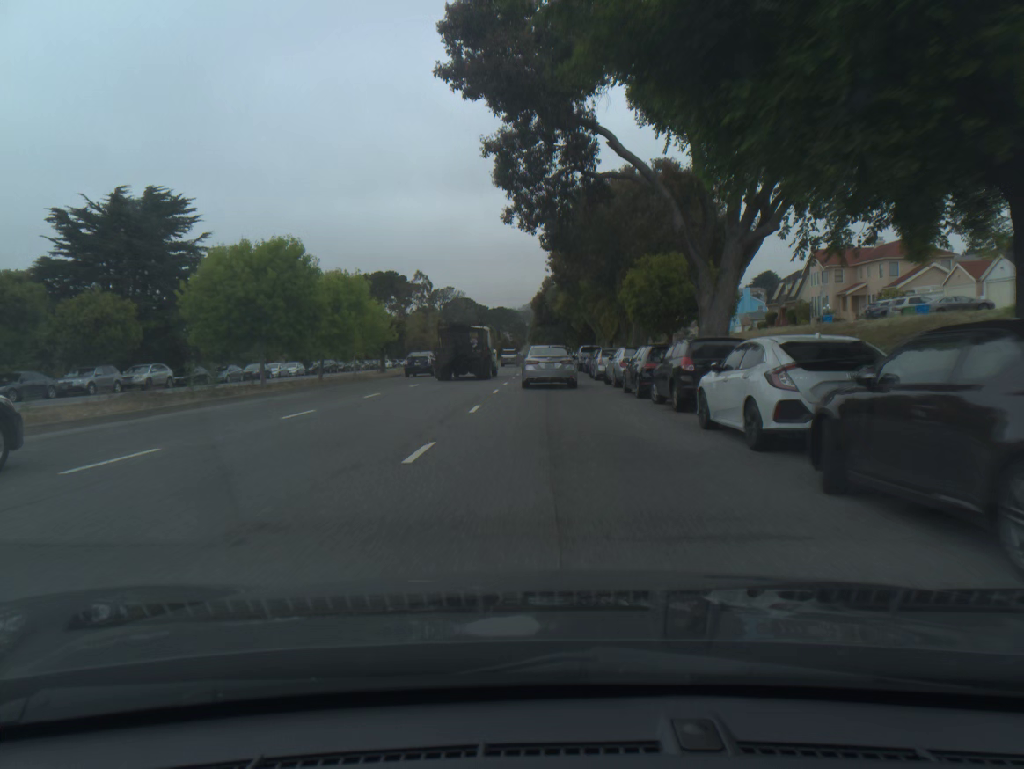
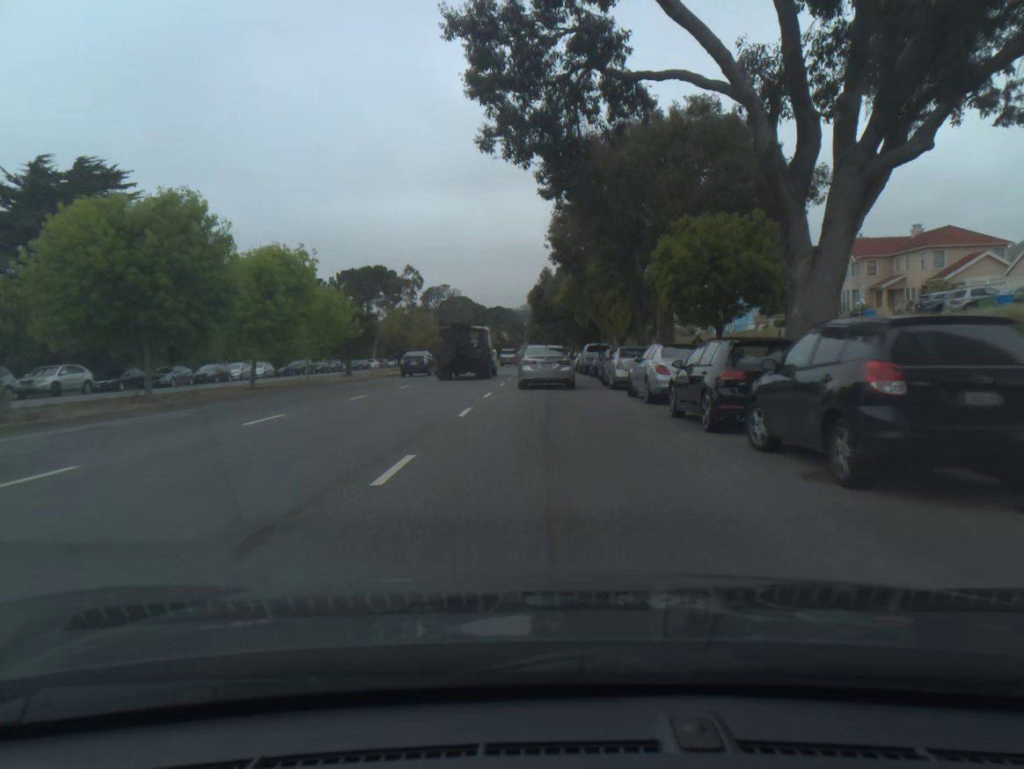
(0.0, +9.1) m; 0°
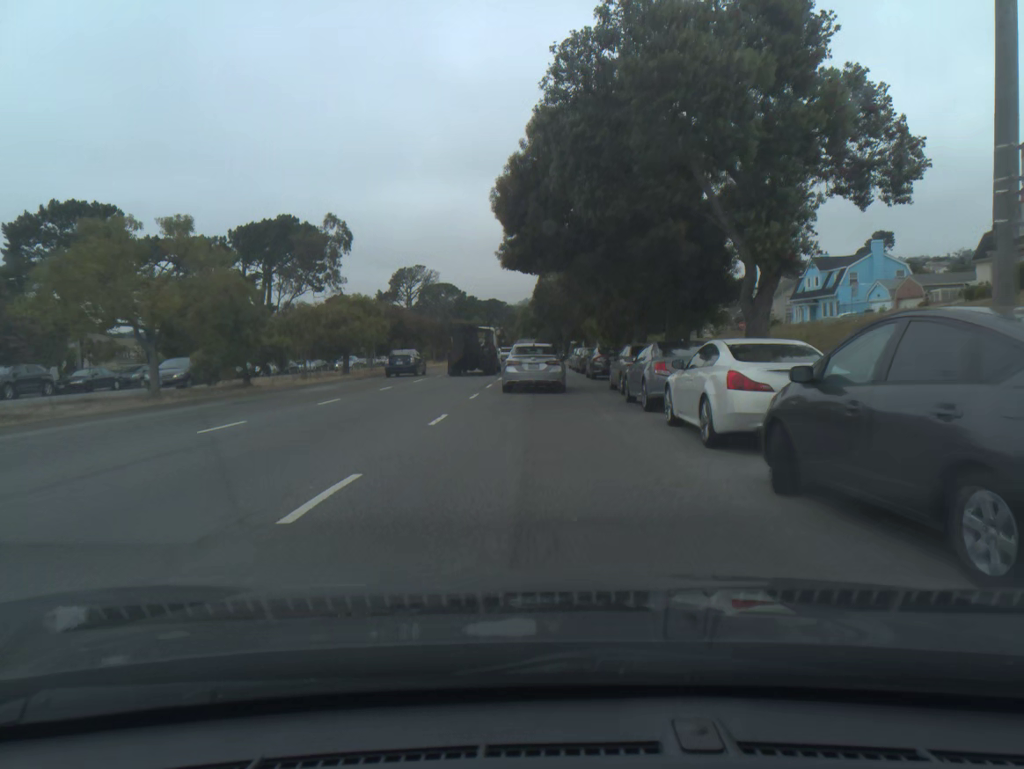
(+0.1, +45.1) m; 0°
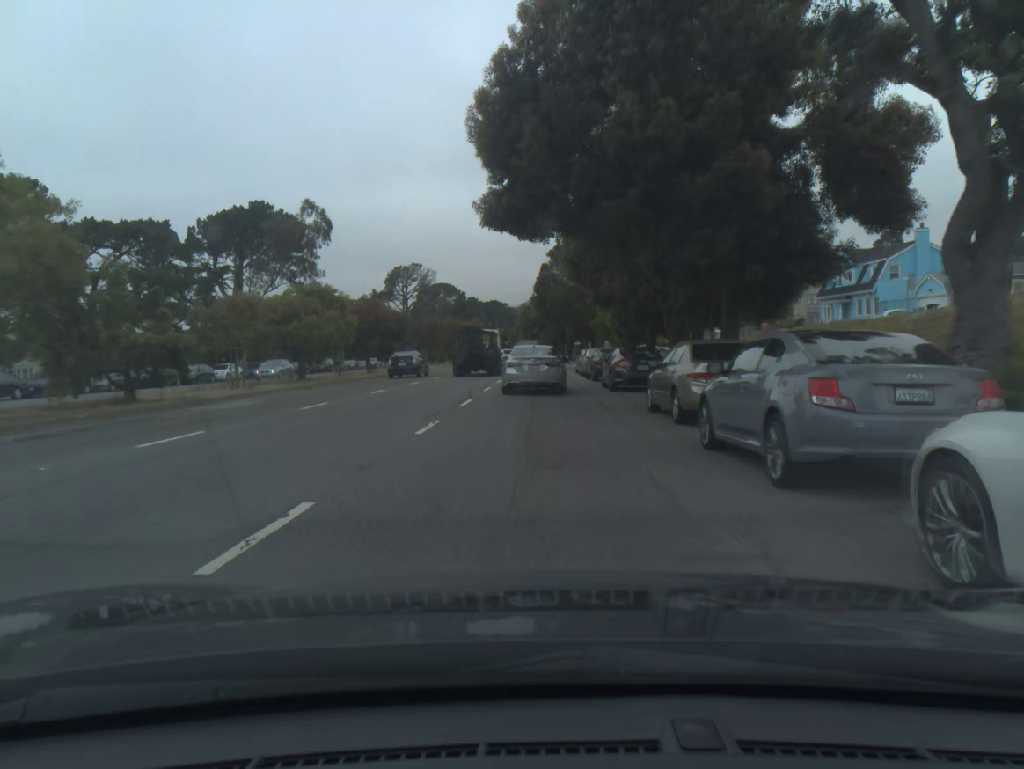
(0.0, +8.8) m; 0°
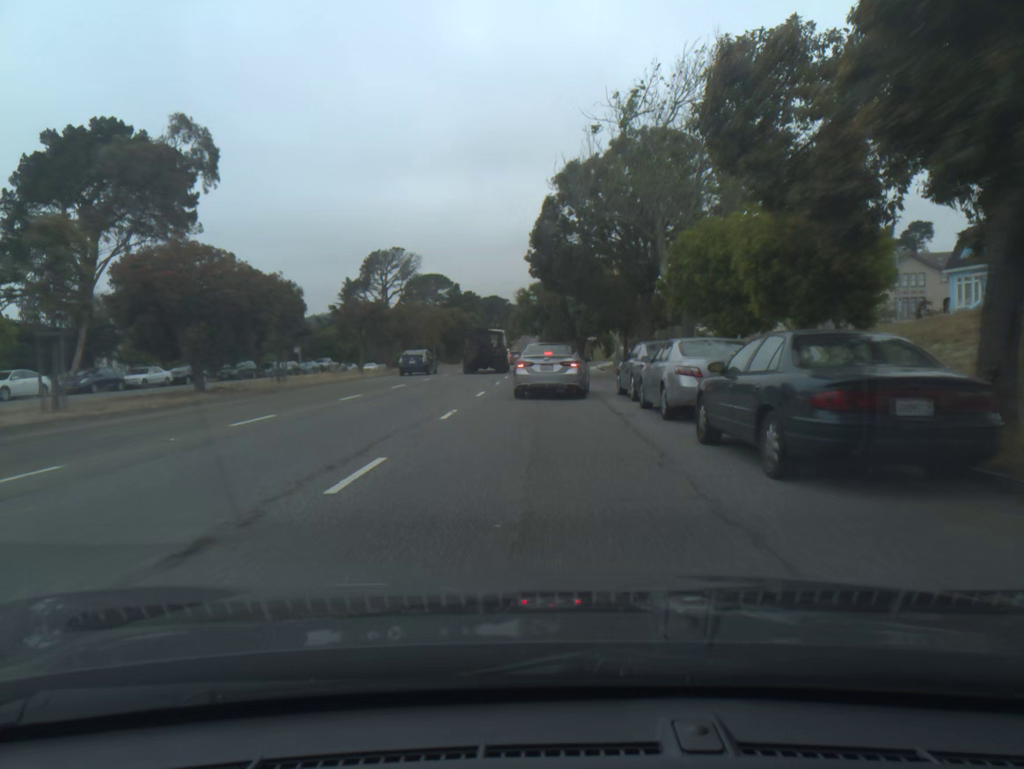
(0.0, +25.9) m; 0°
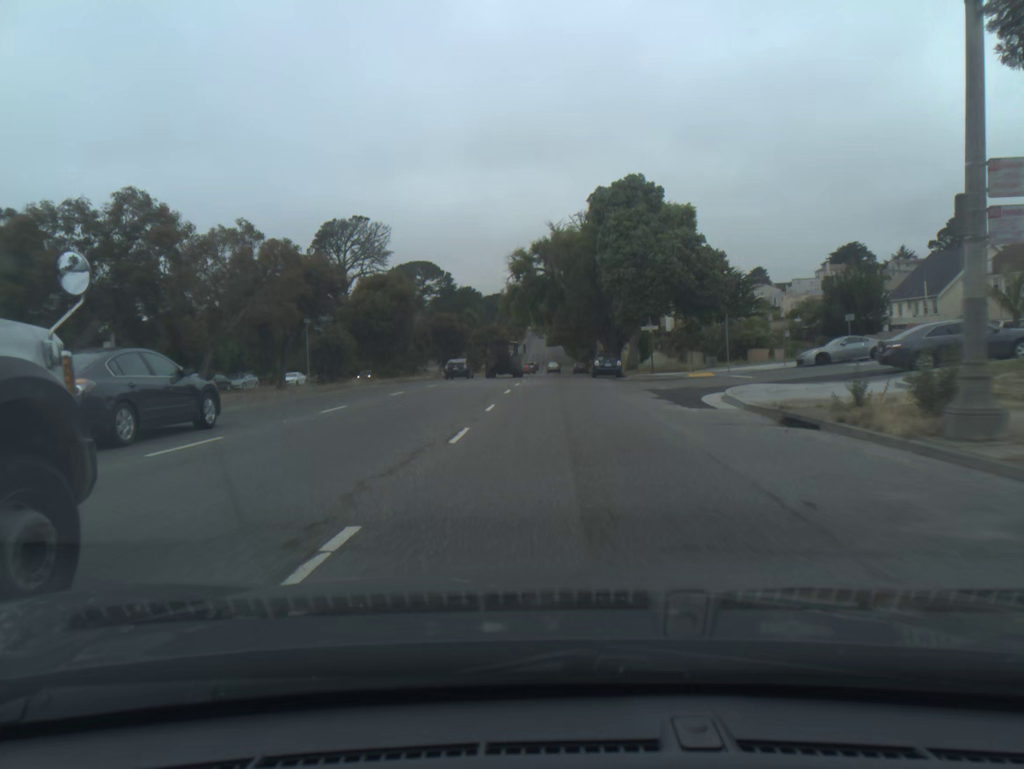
(-0.3, +40.7) m; 0°
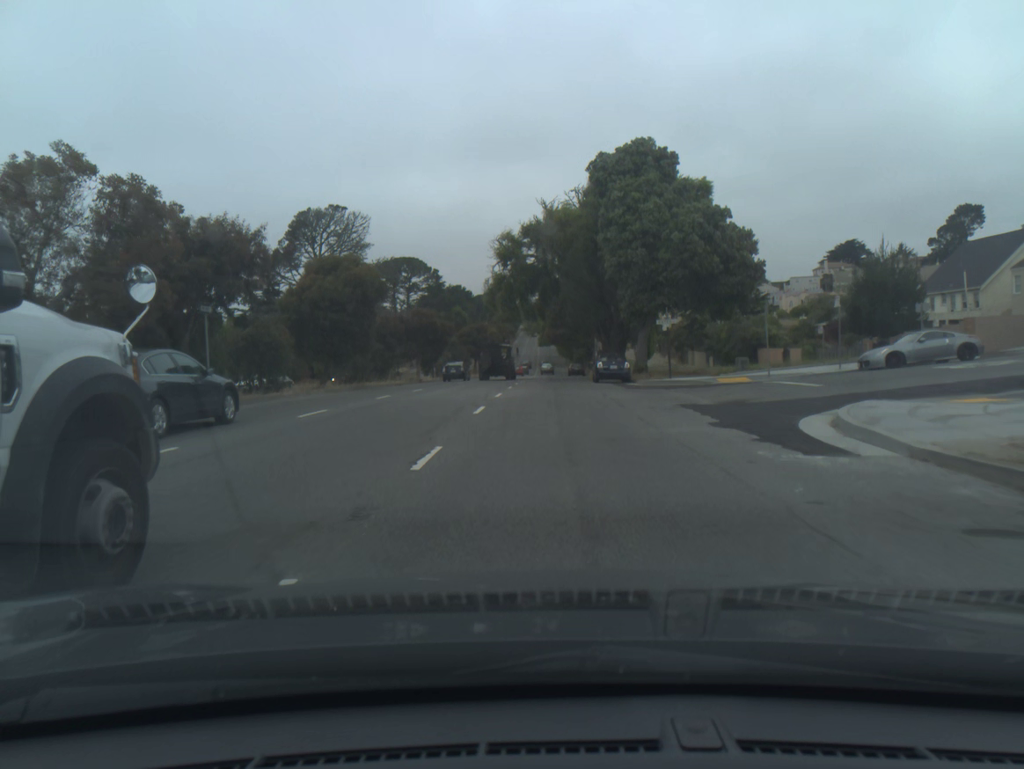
(0.0, +8.6) m; +1°
